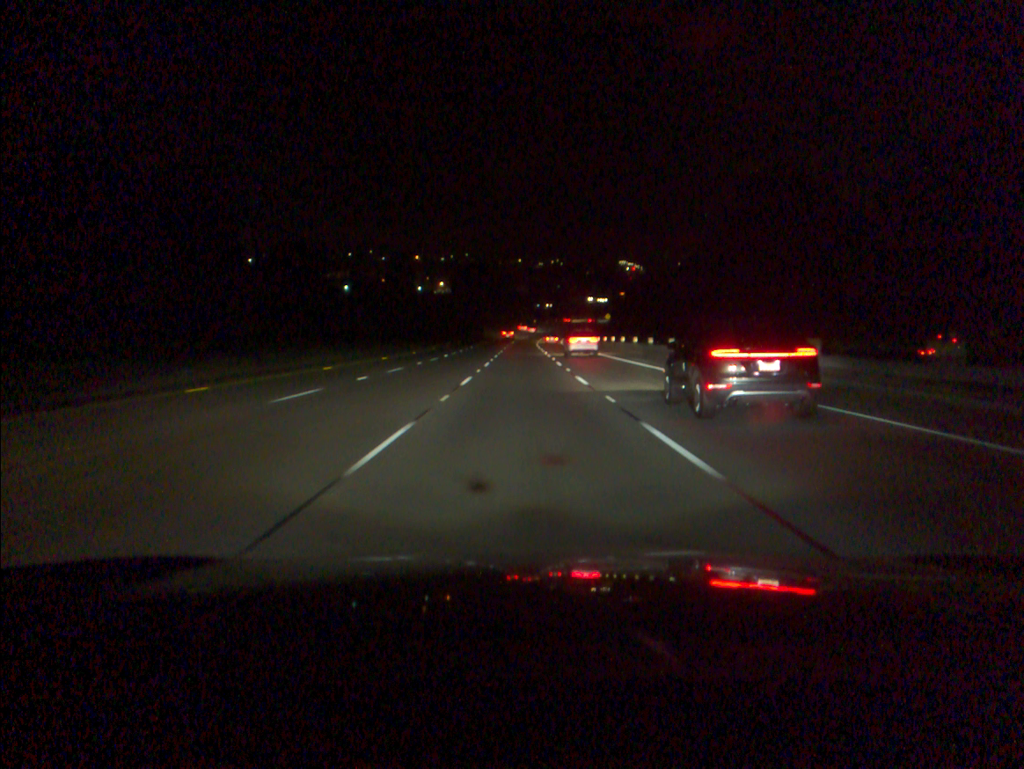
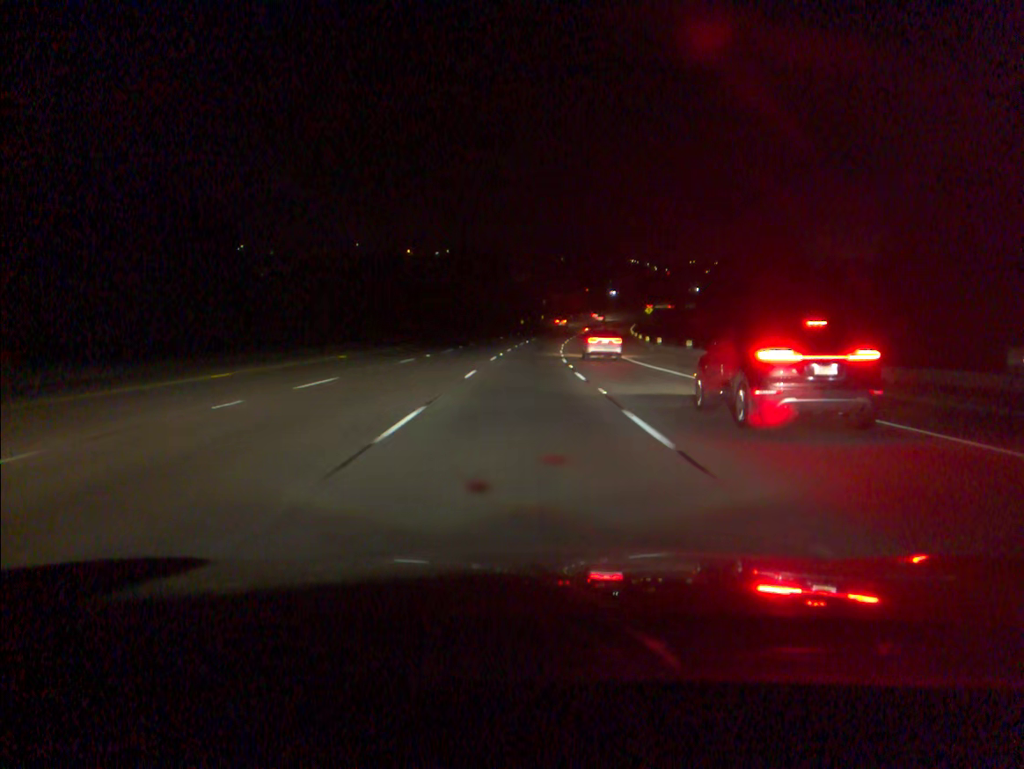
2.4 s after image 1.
(0.0, +70.9) m; 0°
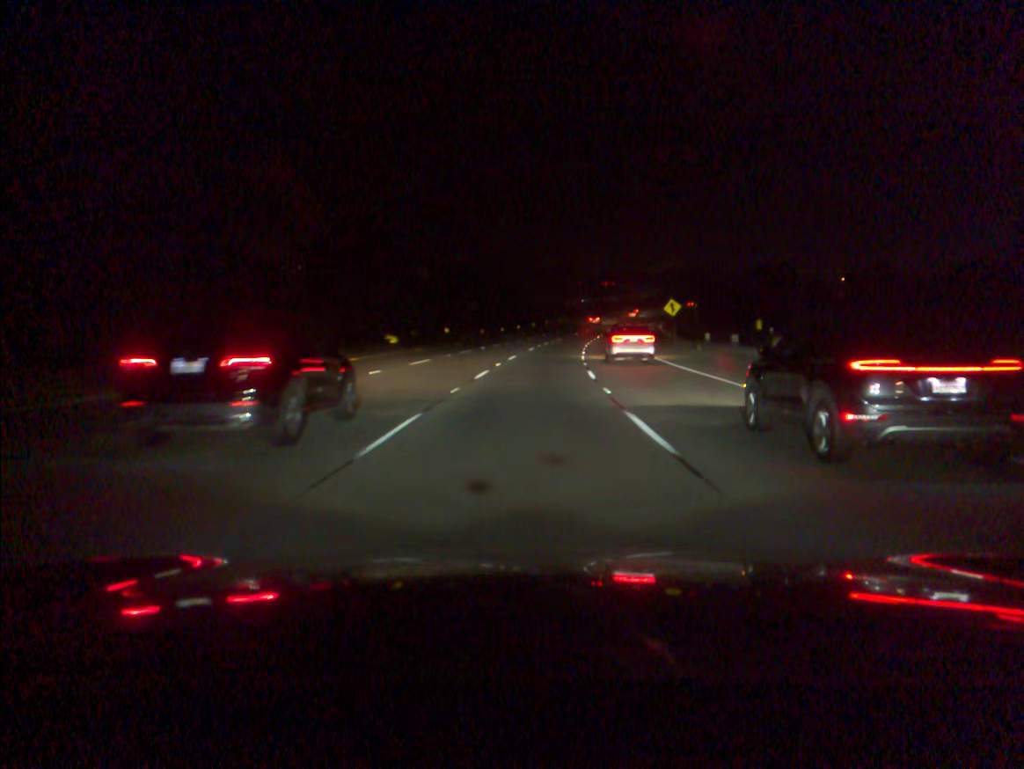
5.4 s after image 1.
(+3.2, +87.9) m; +6°
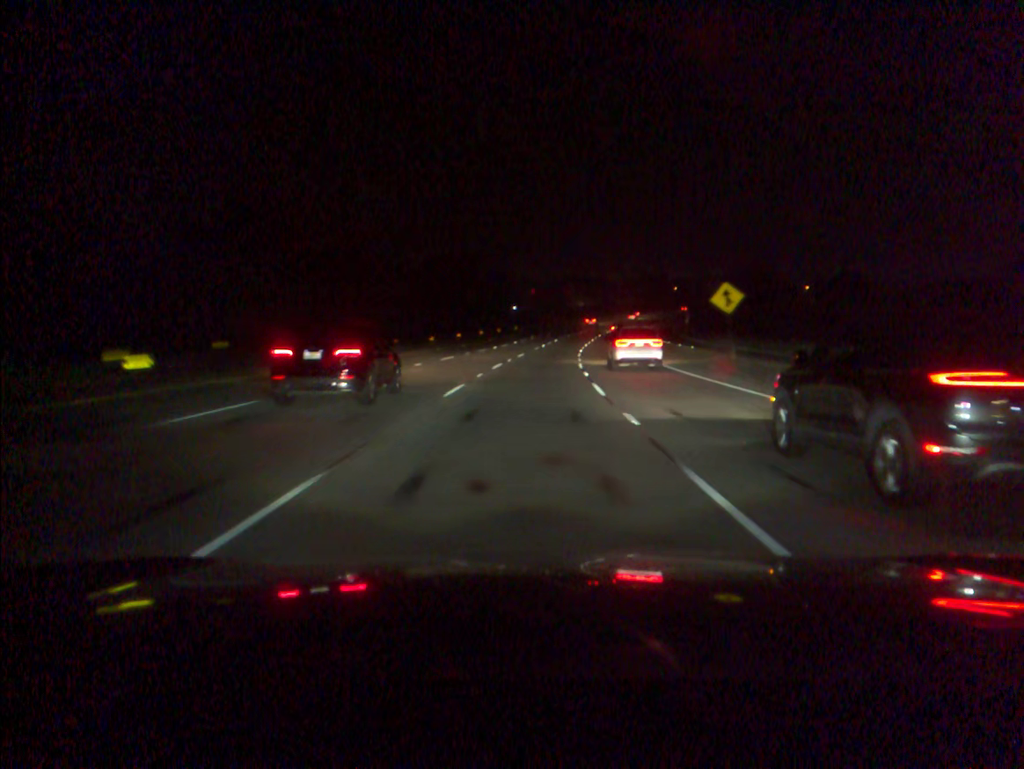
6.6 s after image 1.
(+1.0, +34.9) m; +3°
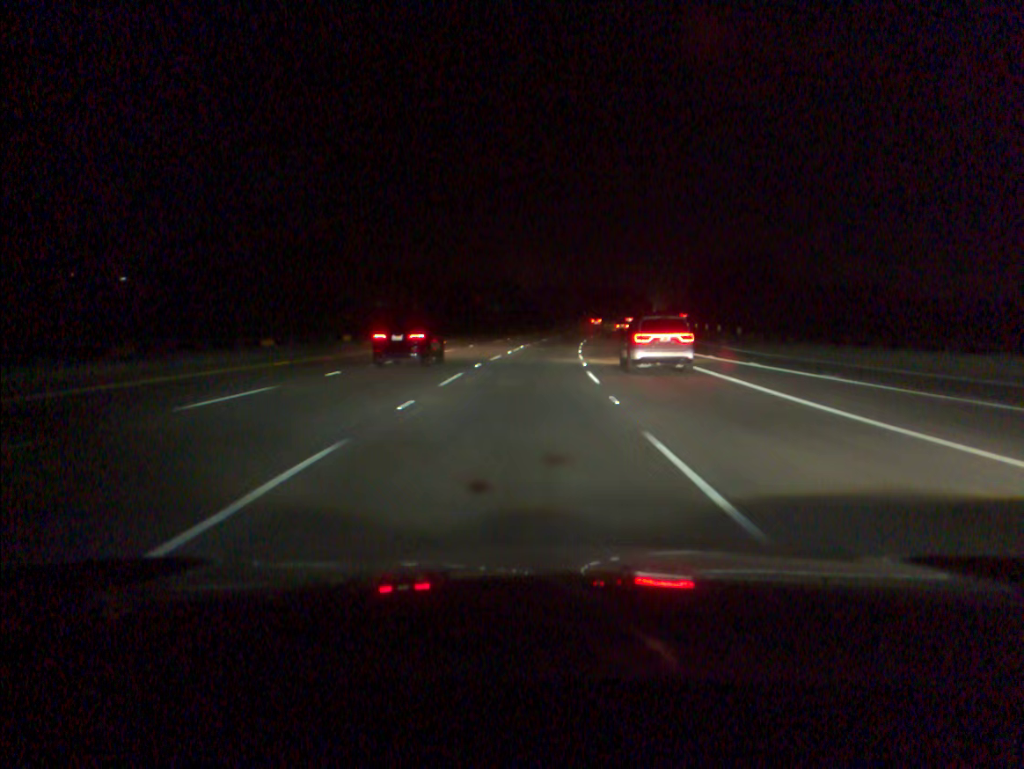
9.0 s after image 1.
(+3.9, +70.0) m; +7°
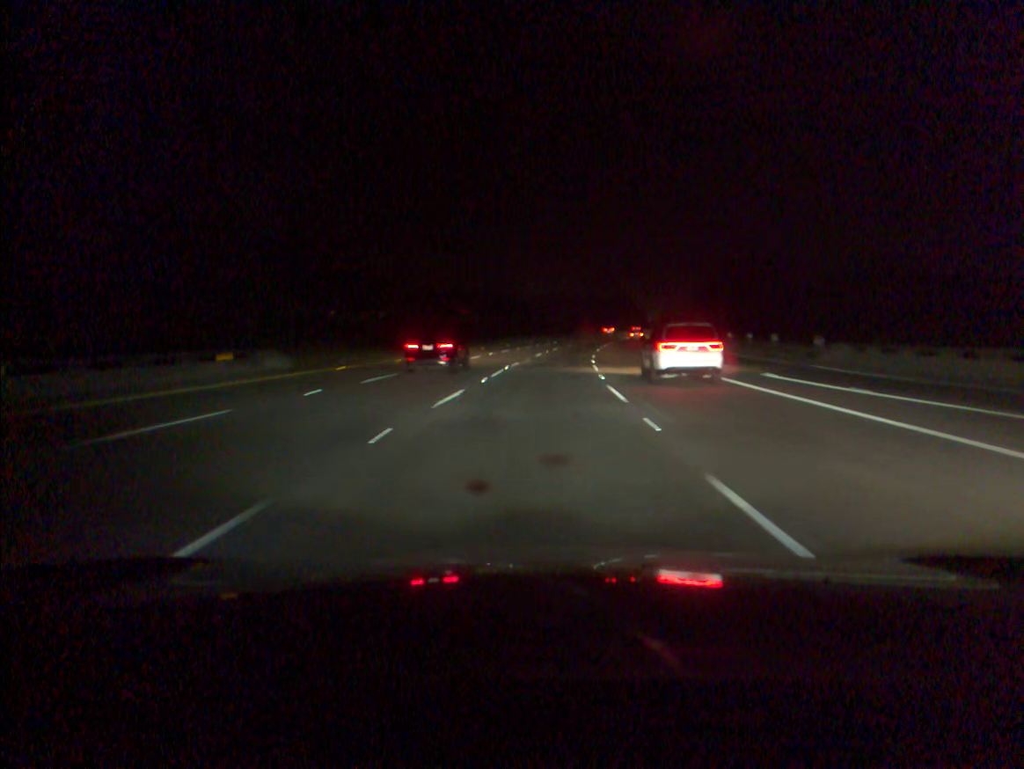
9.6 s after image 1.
(+0.2, +17.5) m; +1°
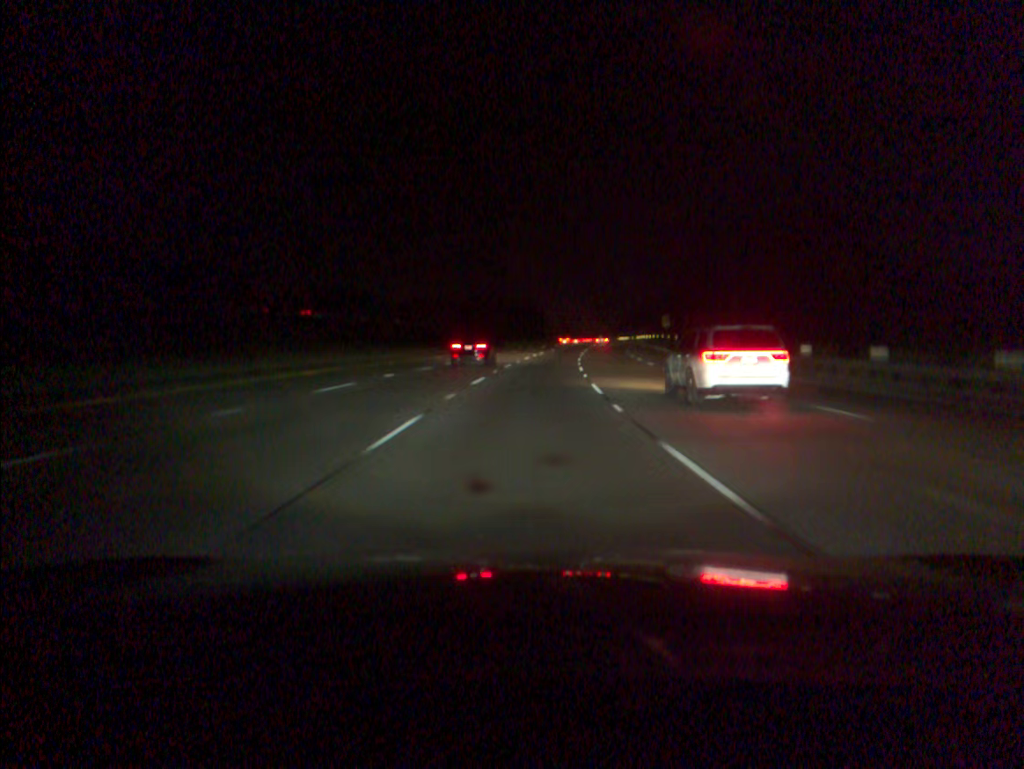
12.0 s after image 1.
(+4.7, +69.4) m; +8°
